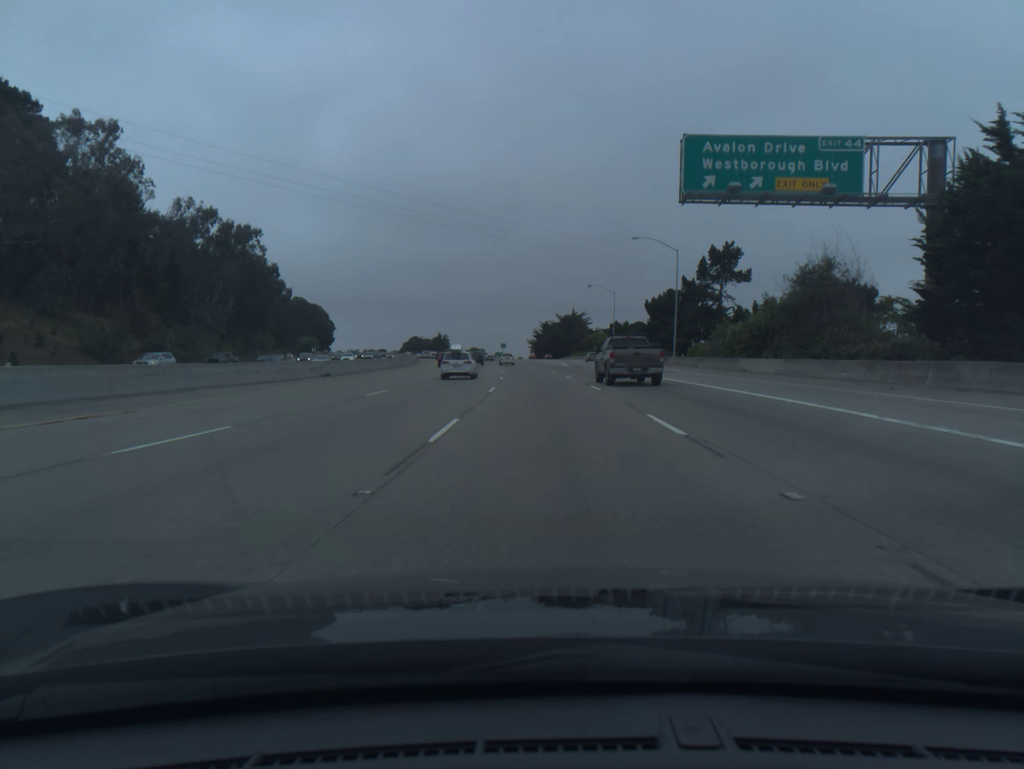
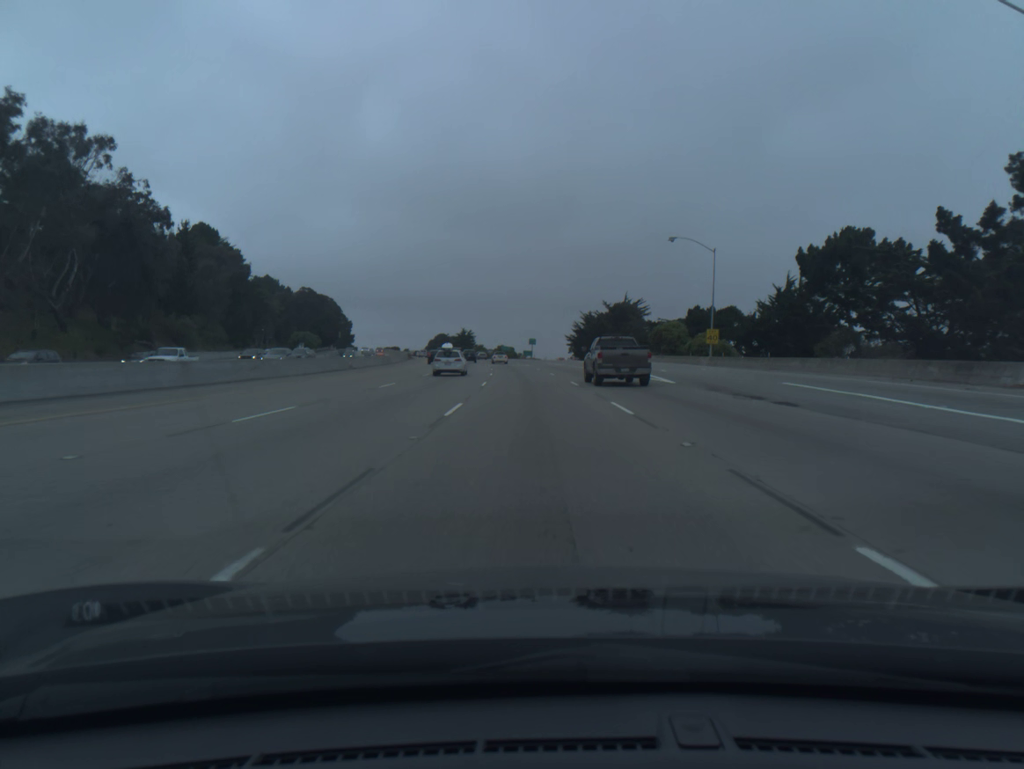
(-0.9, +54.1) m; -3°
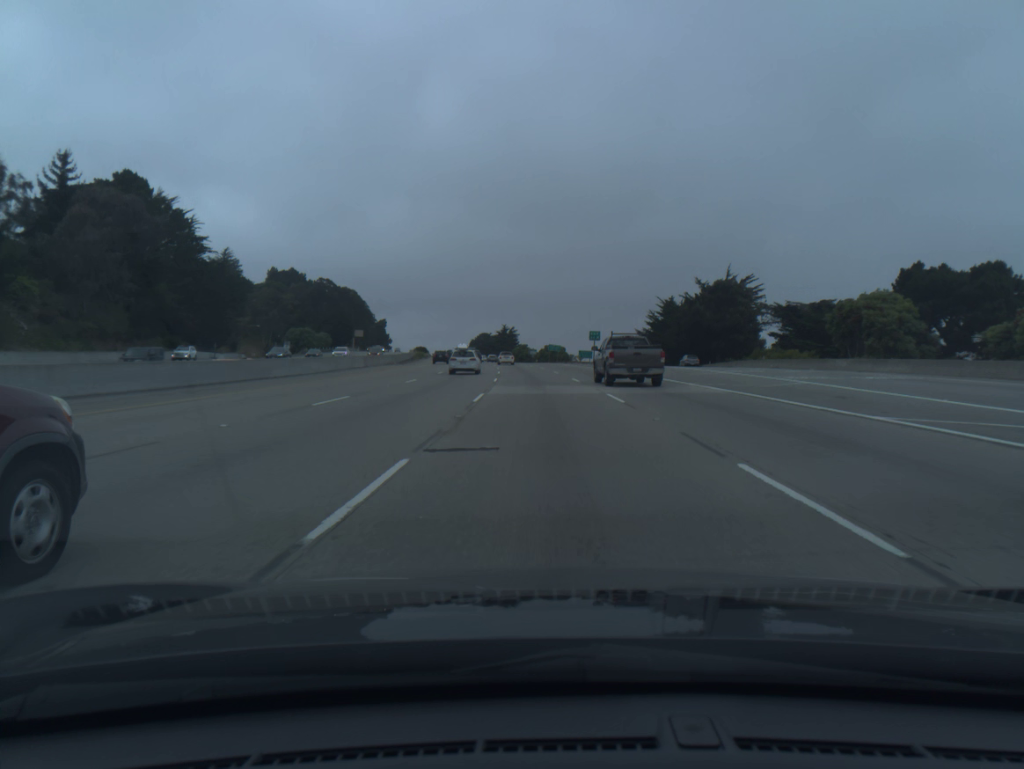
(-1.9, +54.3) m; -4°
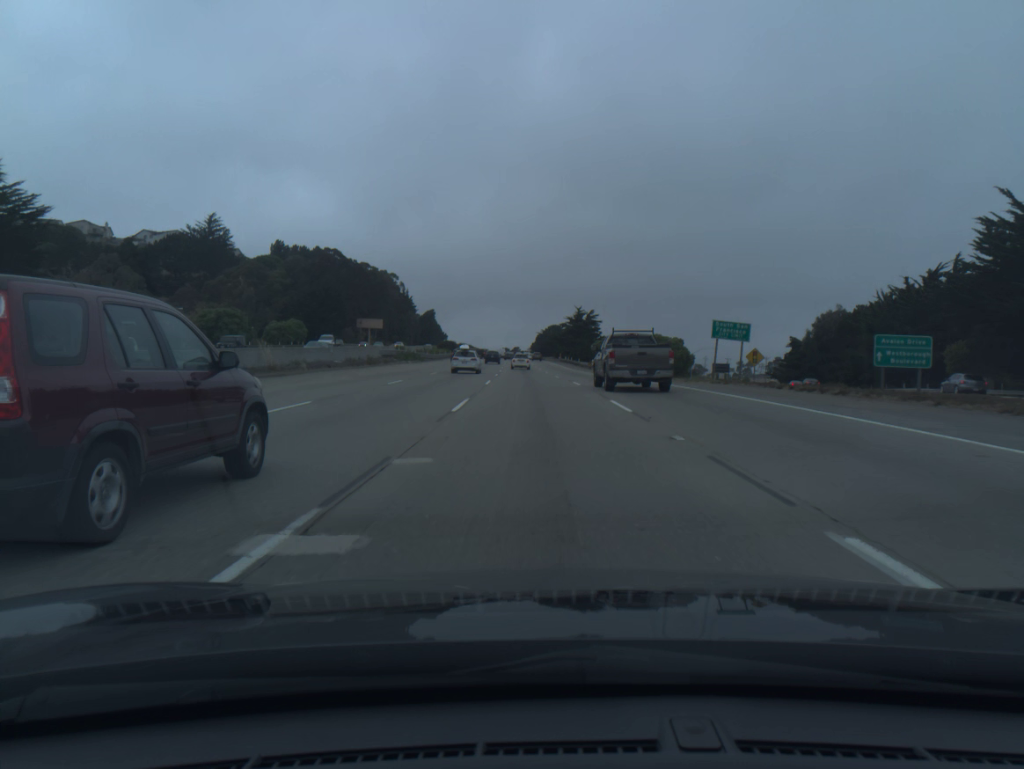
(-3.9, +90.8) m; -5°
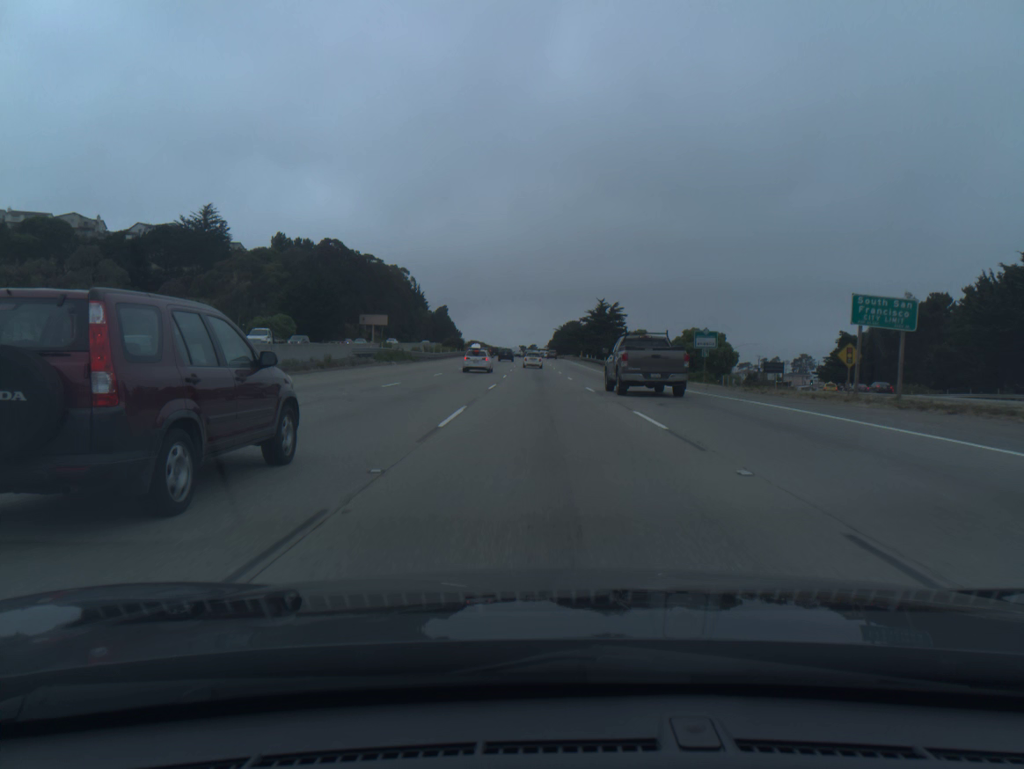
(-0.2, +17.8) m; -1°
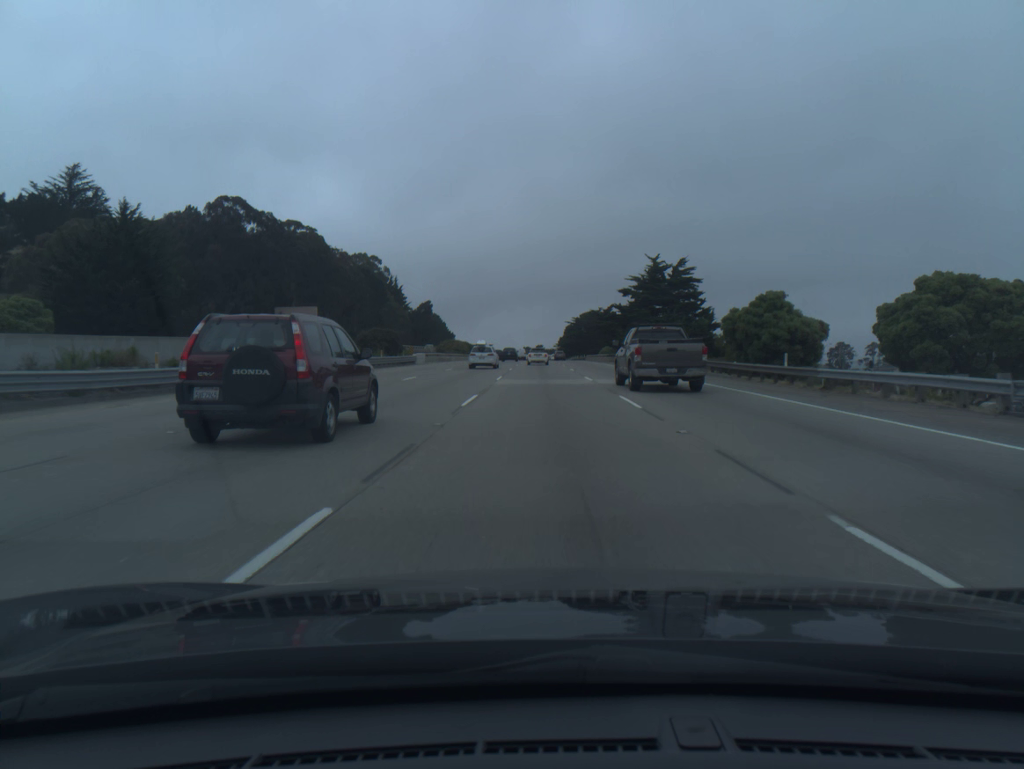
(-0.9, +69.4) m; -1°
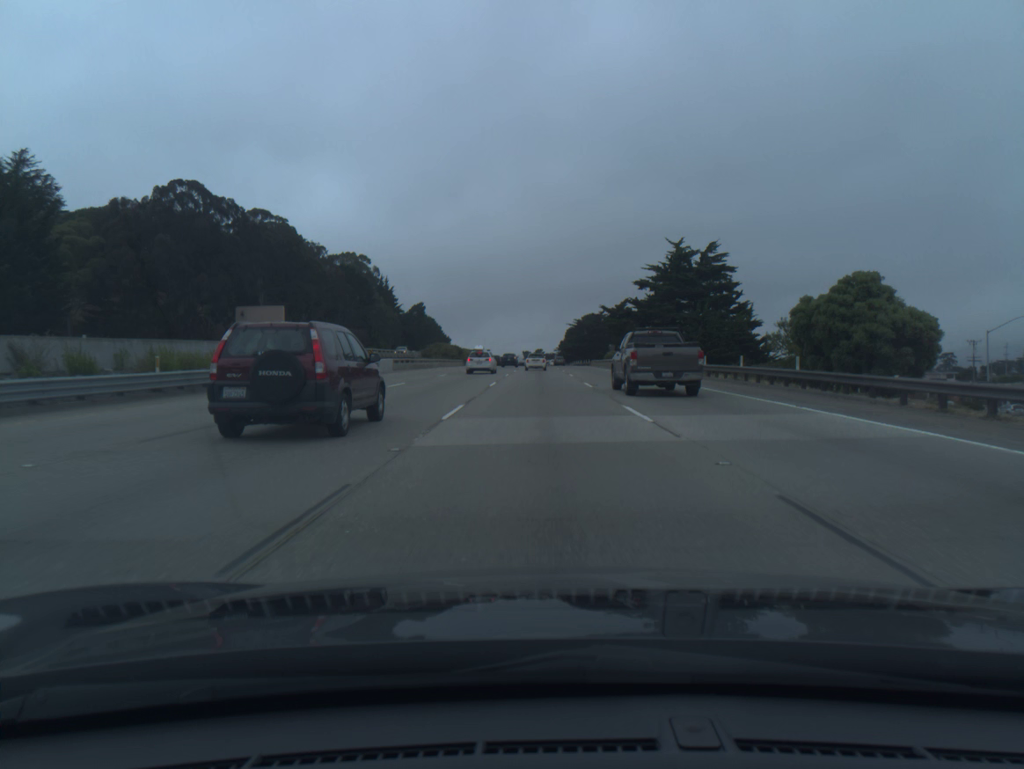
(0.0, +16.9) m; 0°
